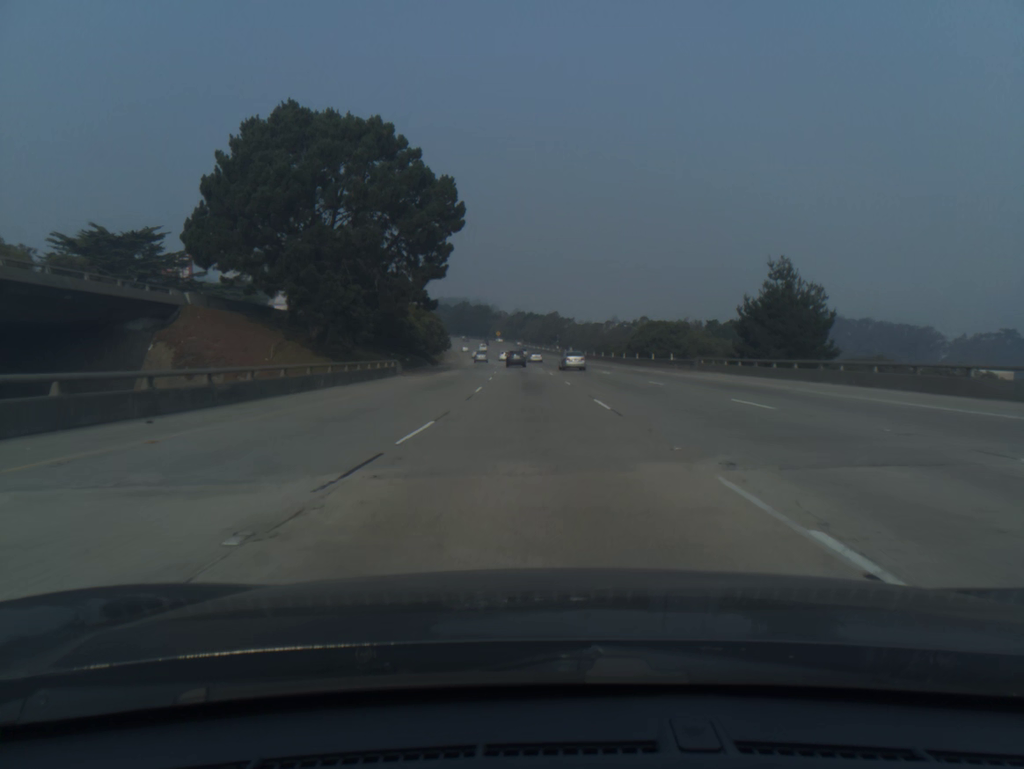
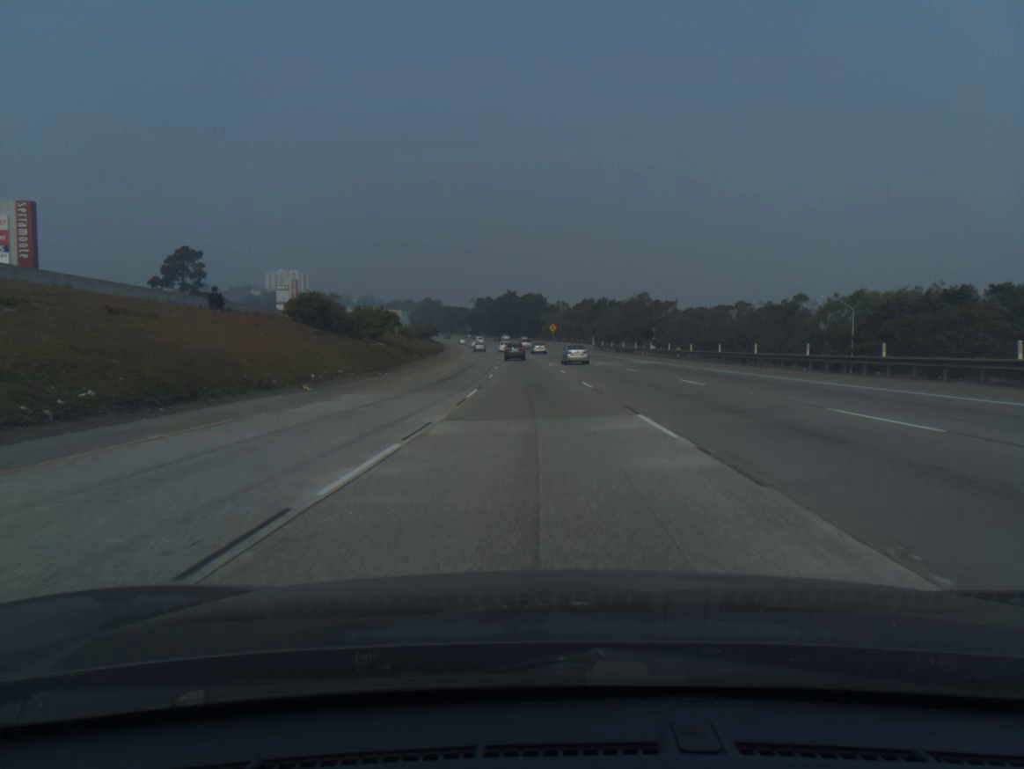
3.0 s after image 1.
(-3.8, +96.1) m; -4°
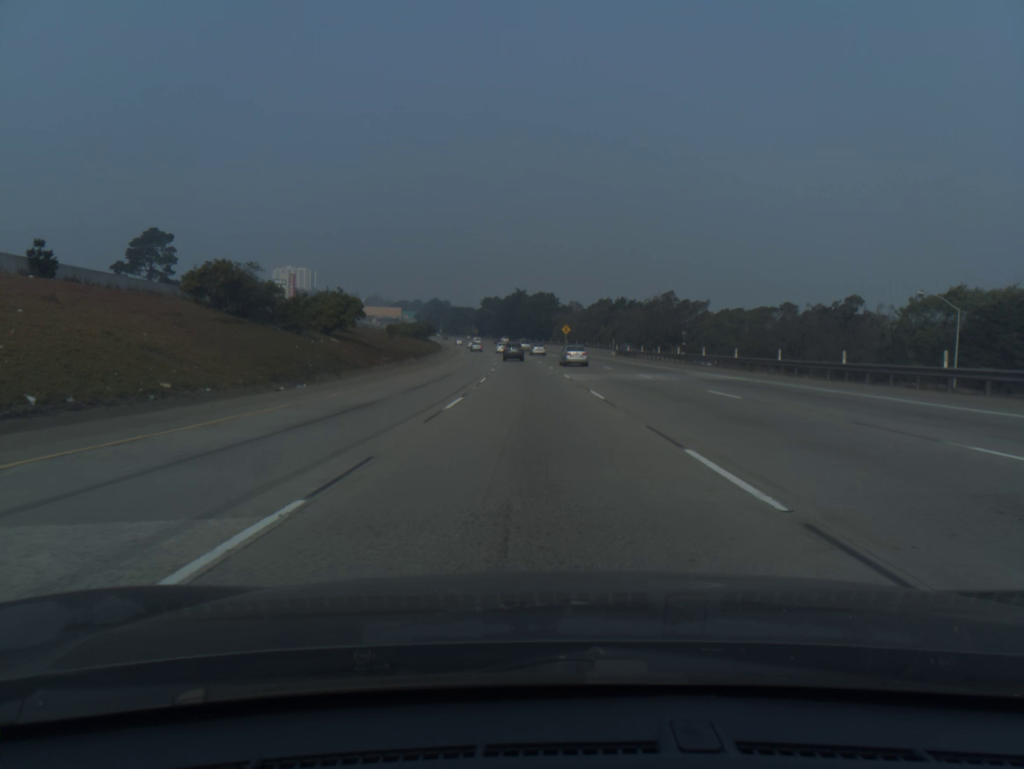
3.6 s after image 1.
(-0.2, +19.2) m; -1°
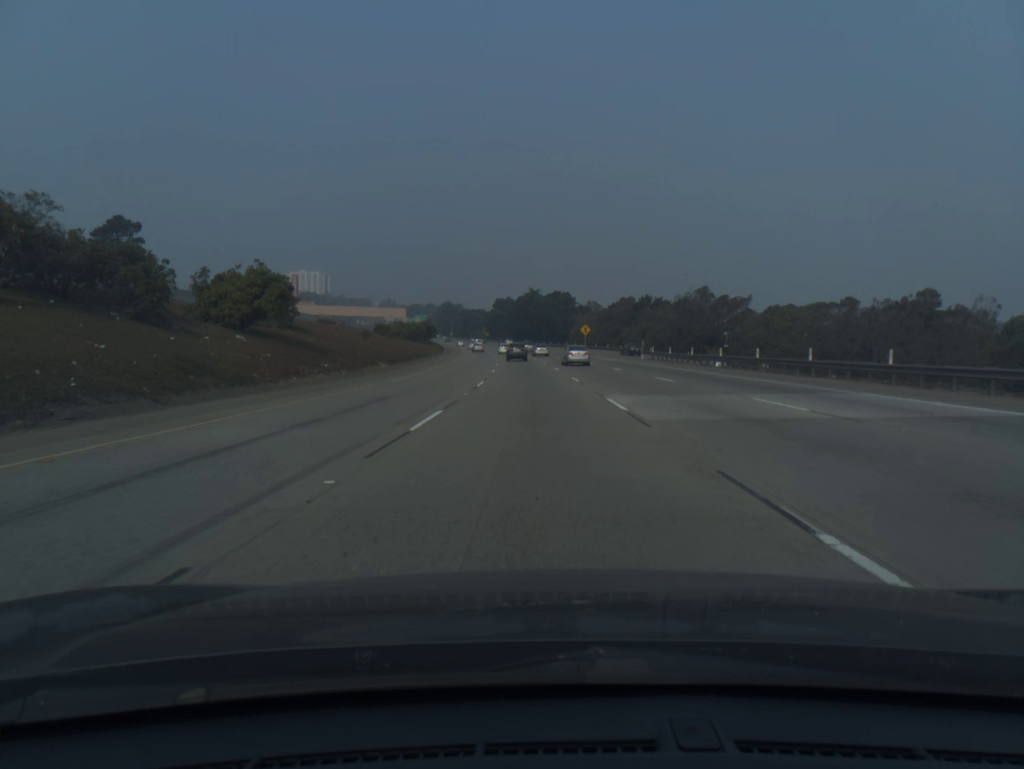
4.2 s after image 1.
(-0.2, +19.2) m; -1°
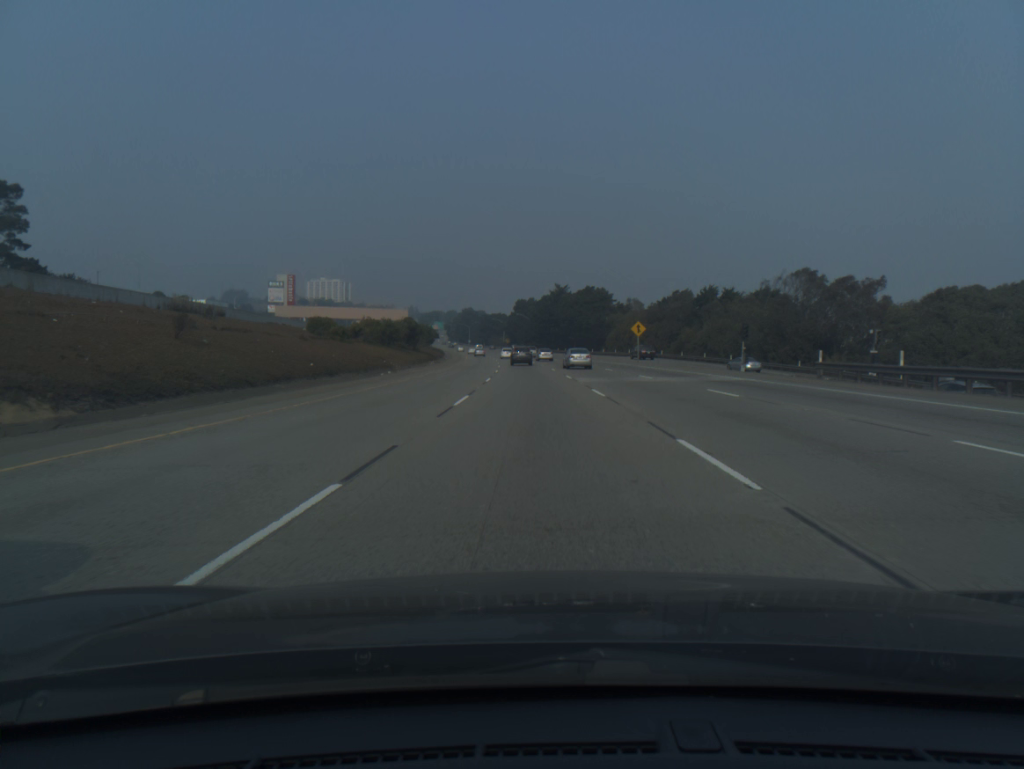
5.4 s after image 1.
(-0.6, +38.2) m; -2°
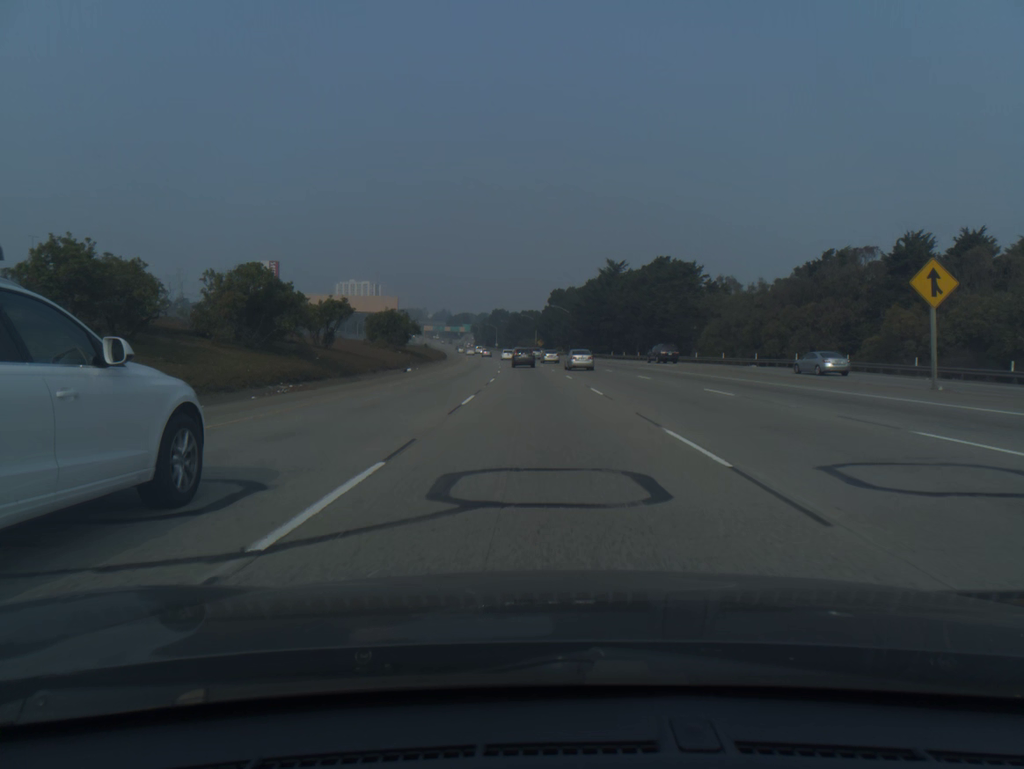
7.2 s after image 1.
(-1.4, +56.9) m; -3°
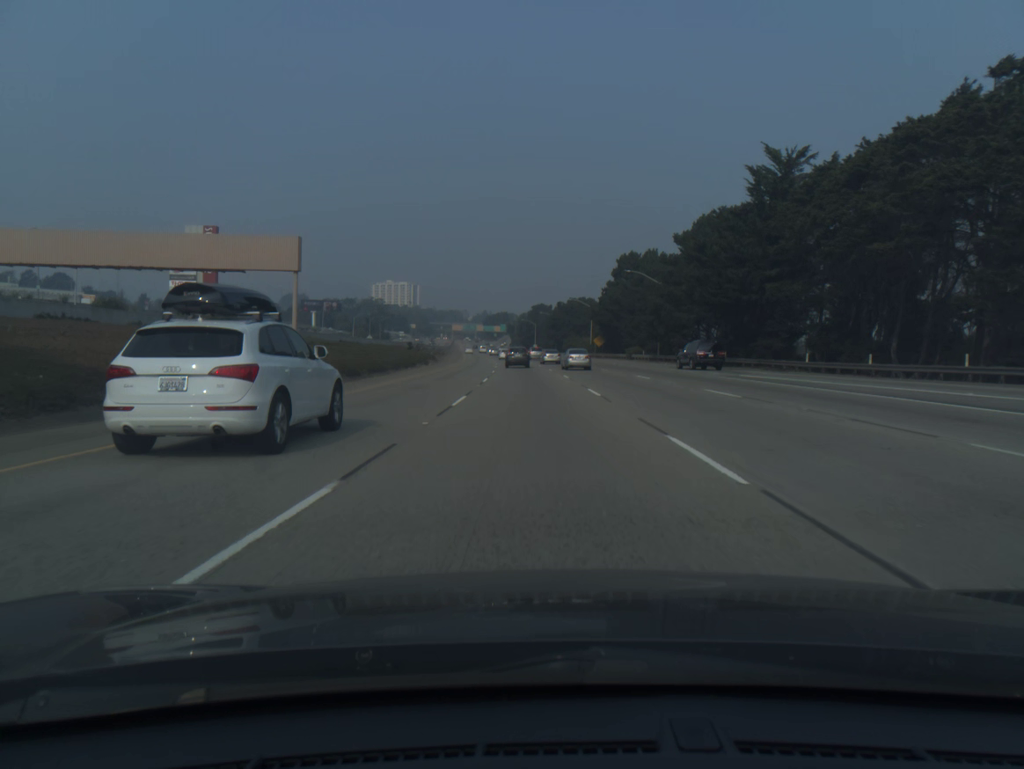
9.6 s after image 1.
(-2.0, +74.4) m; -3°
